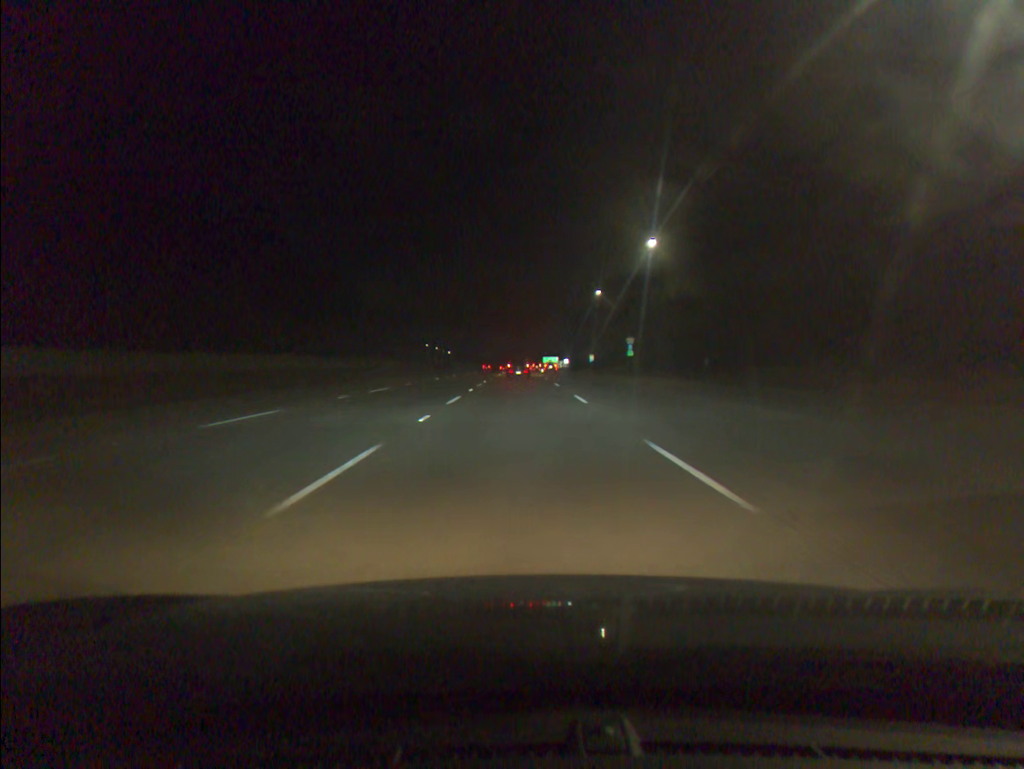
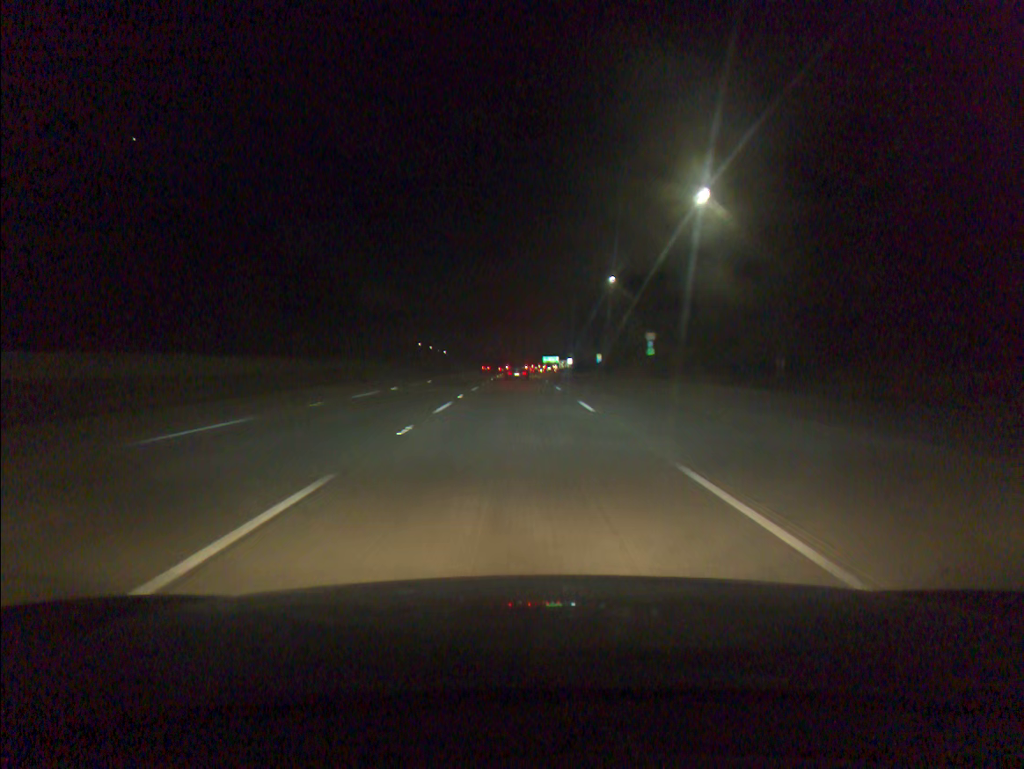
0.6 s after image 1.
(0.0, +17.1) m; 0°
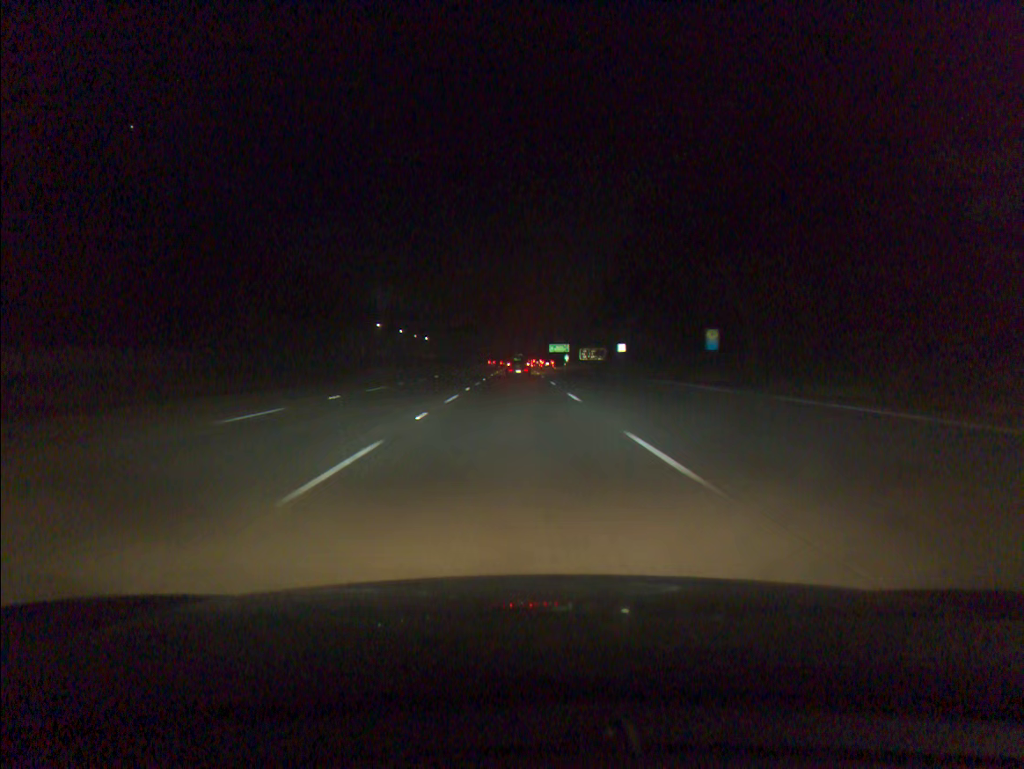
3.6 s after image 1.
(-0.2, +84.7) m; 0°
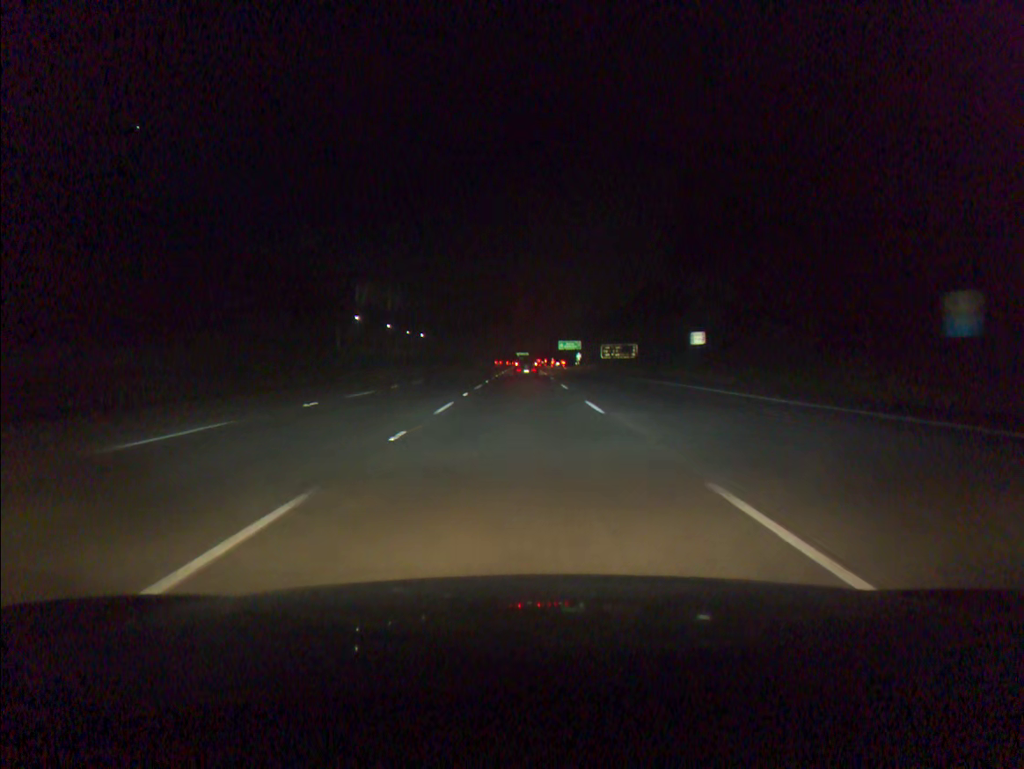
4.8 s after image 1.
(-0.1, +33.5) m; 0°
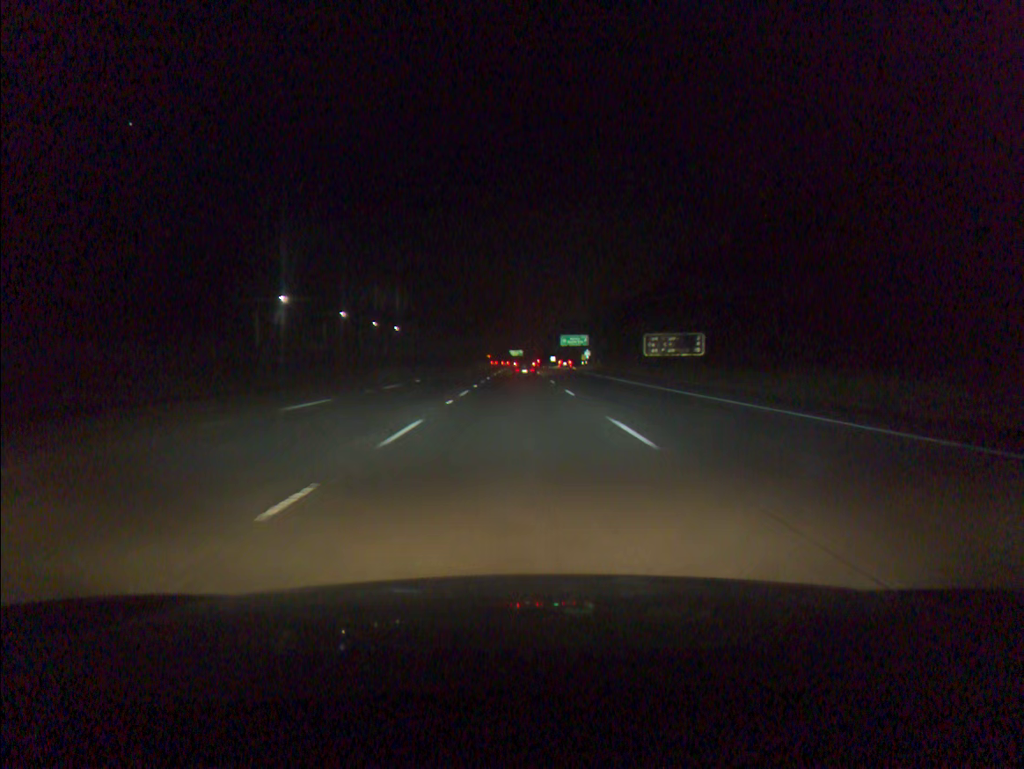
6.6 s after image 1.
(+0.2, +50.1) m; +1°
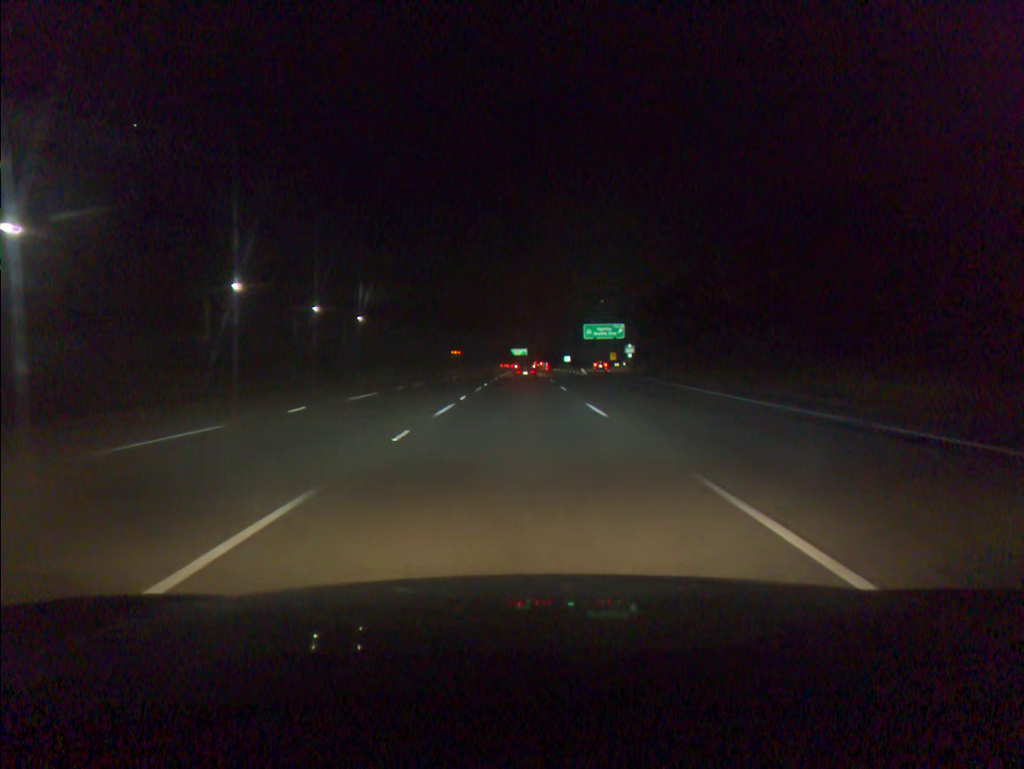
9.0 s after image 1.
(-0.1, +66.8) m; 0°
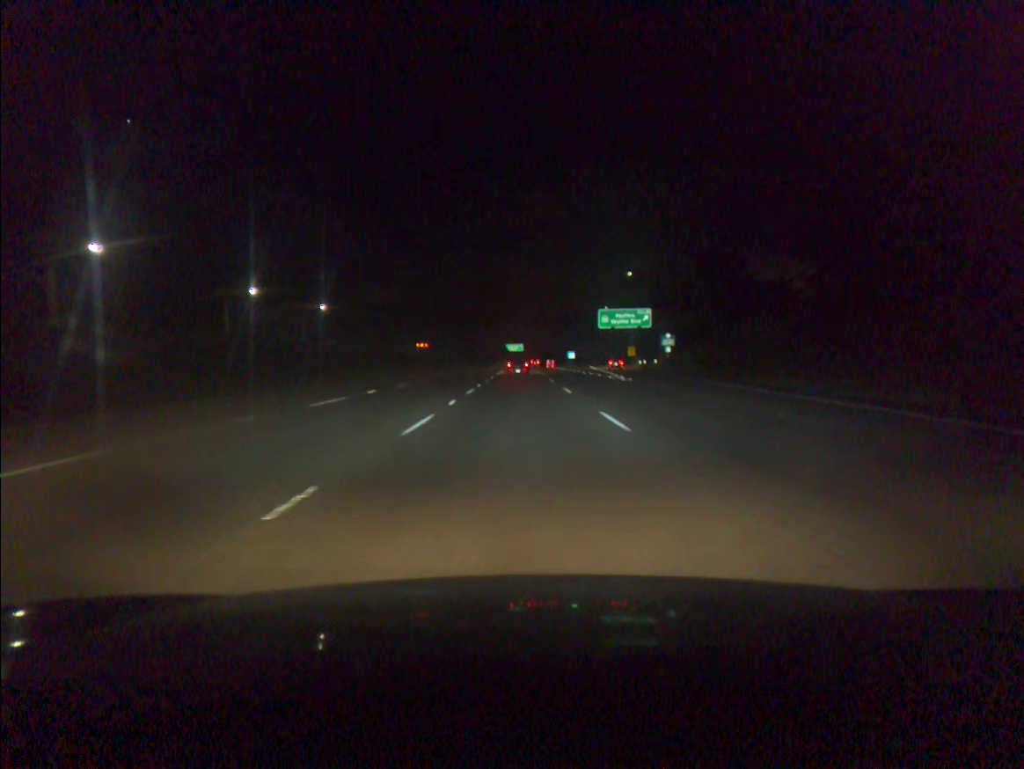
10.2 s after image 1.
(+0.1, +33.7) m; 0°
